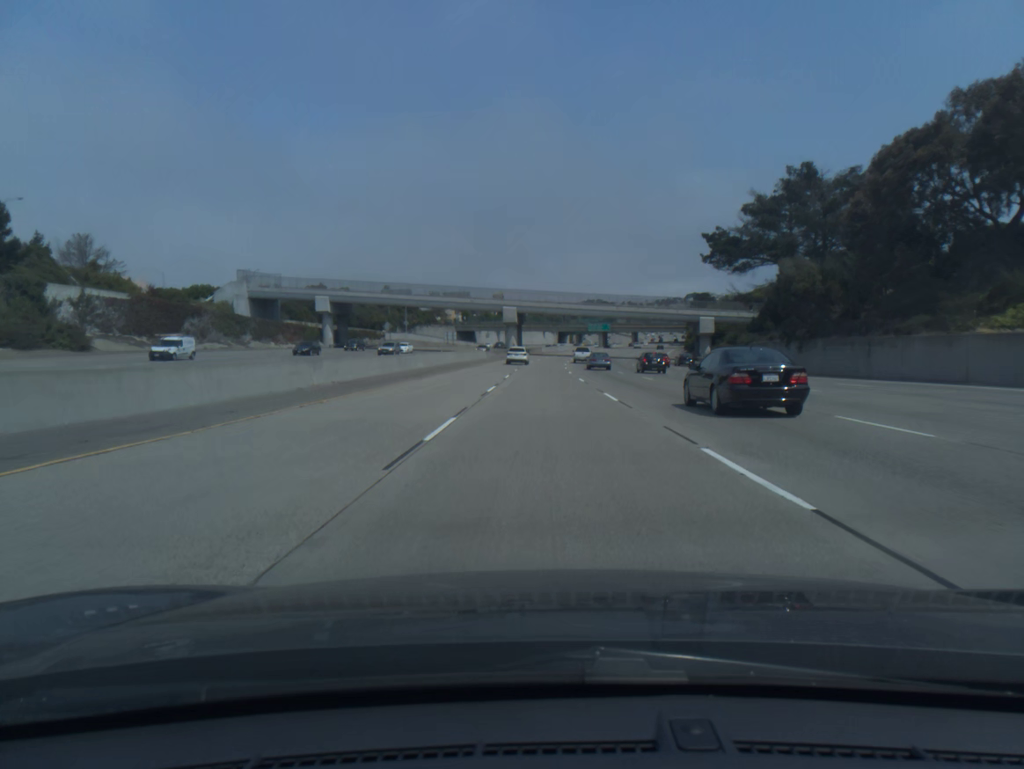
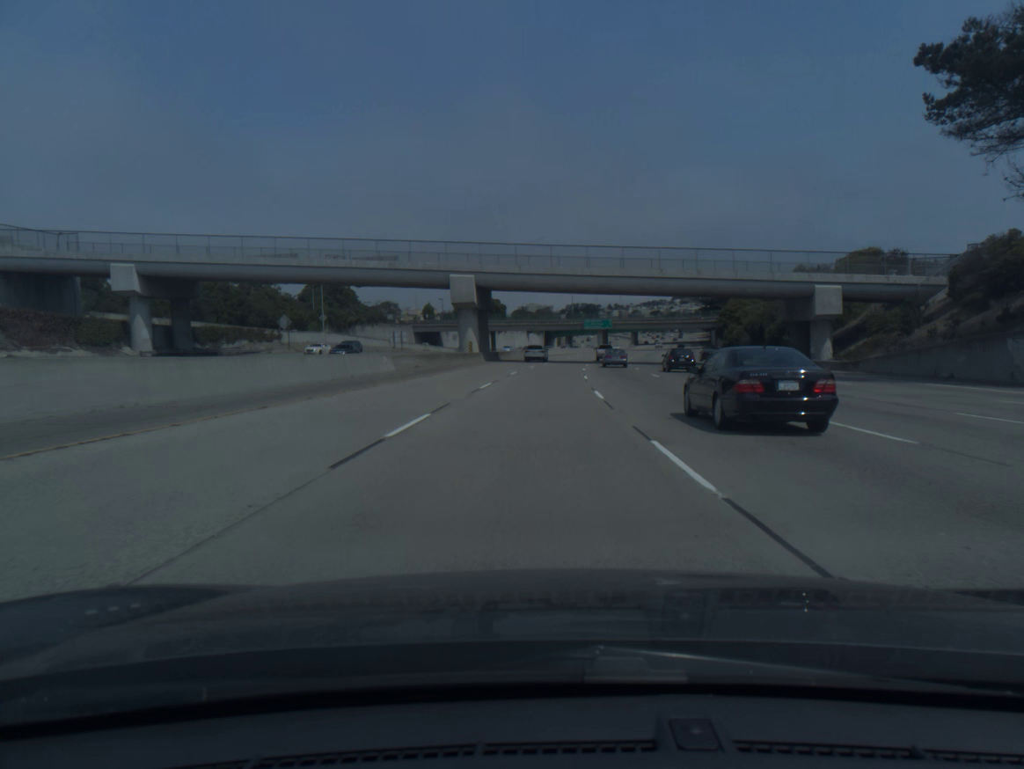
(+0.4, +56.6) m; +1°
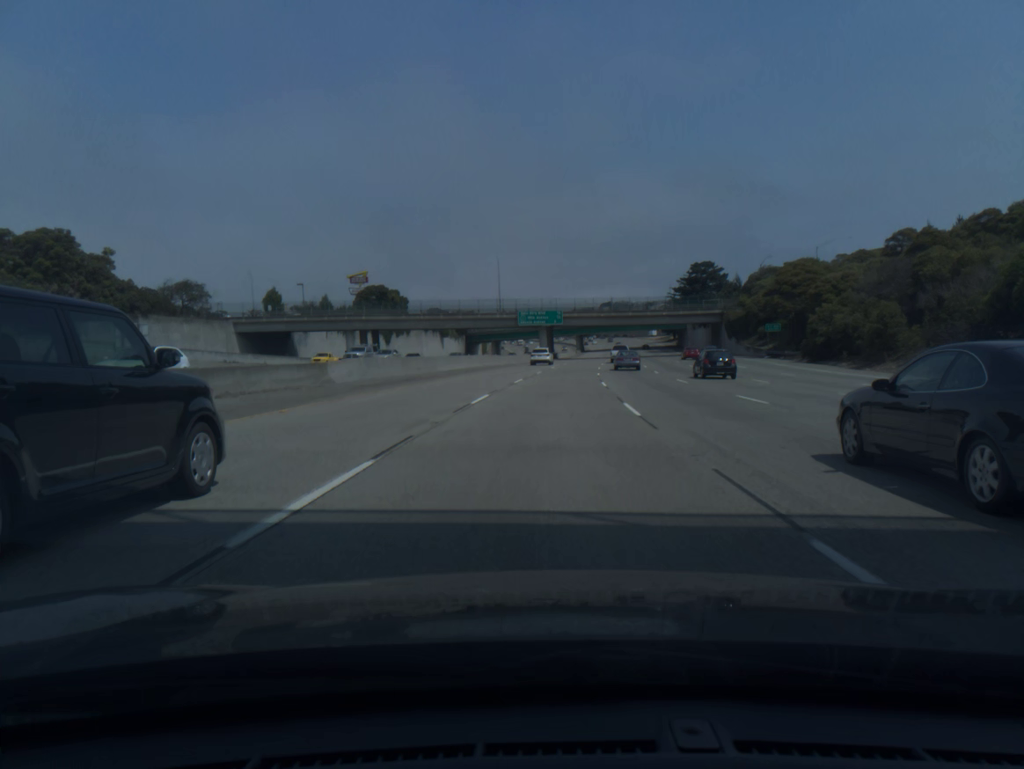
(+3.1, +76.8) m; +5°
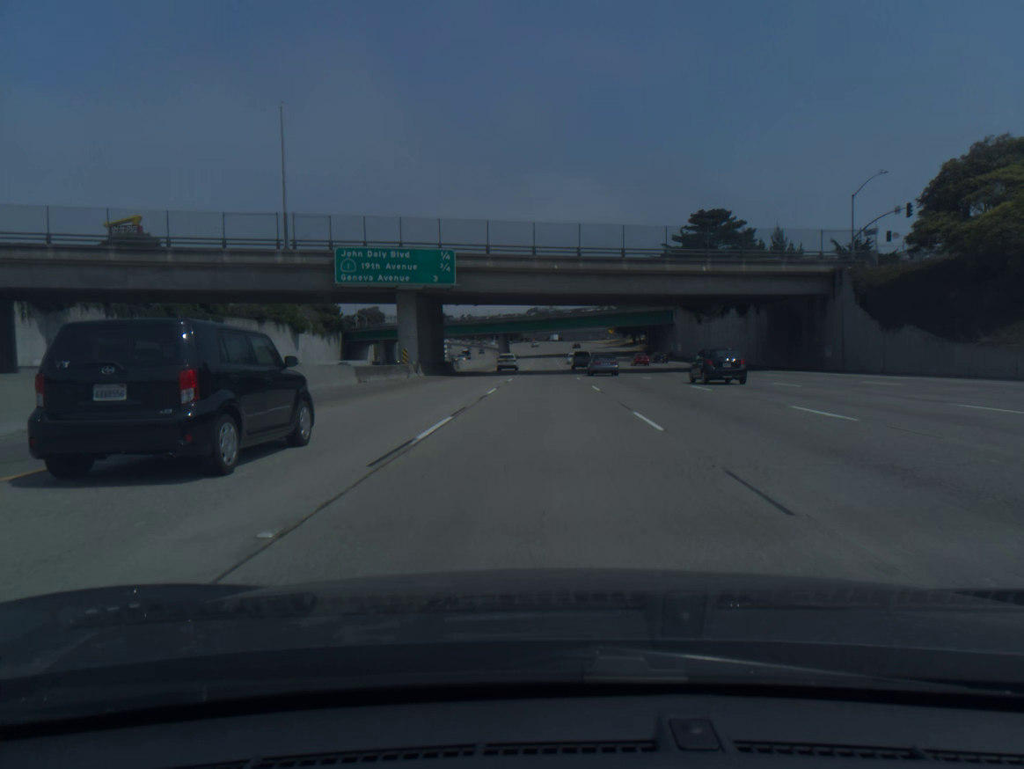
(+4.5, +78.4) m; +5°
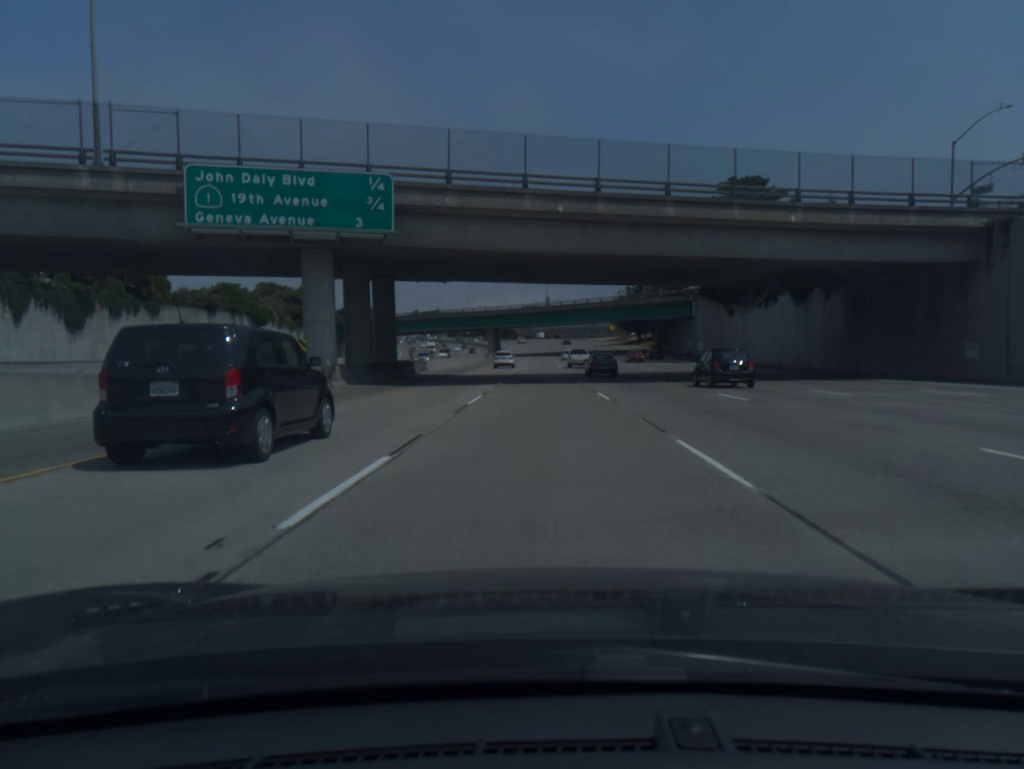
(+0.1, +19.8) m; 0°
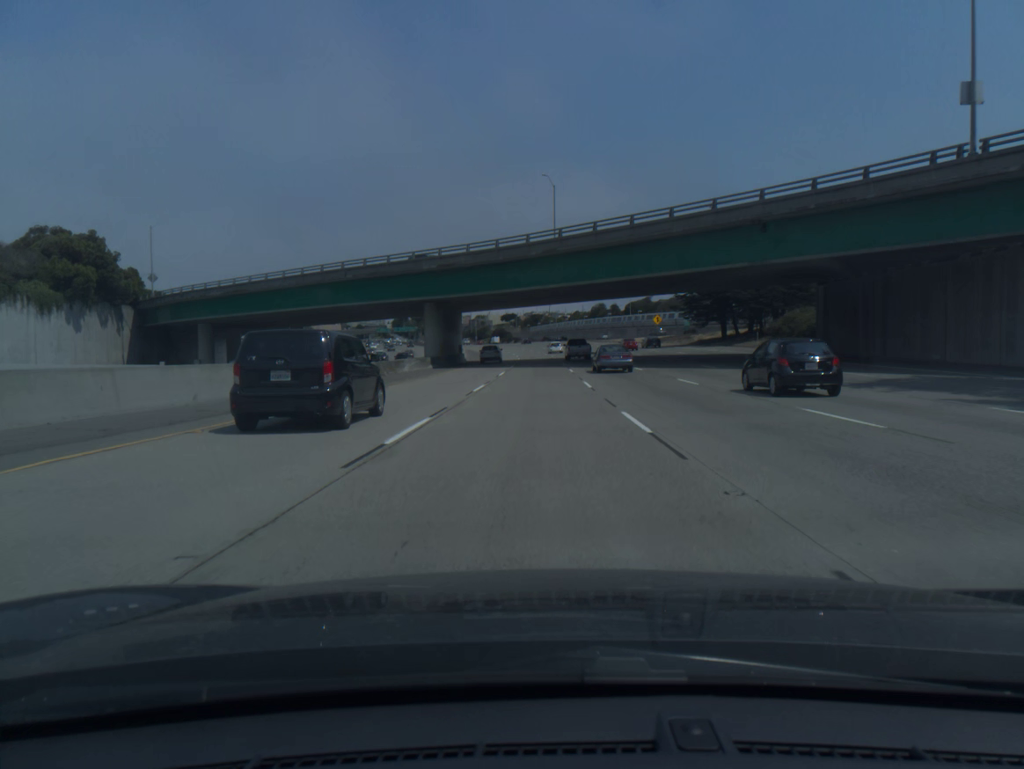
(+0.3, +80.0) m; 0°
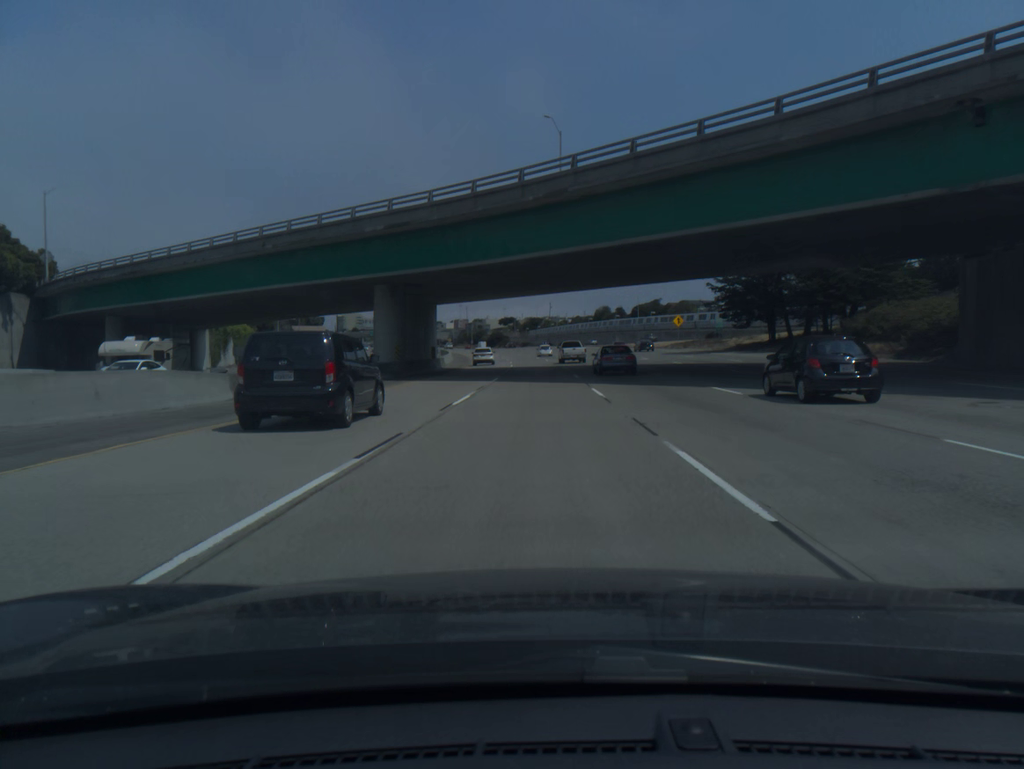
(0.0, +20.2) m; 0°
